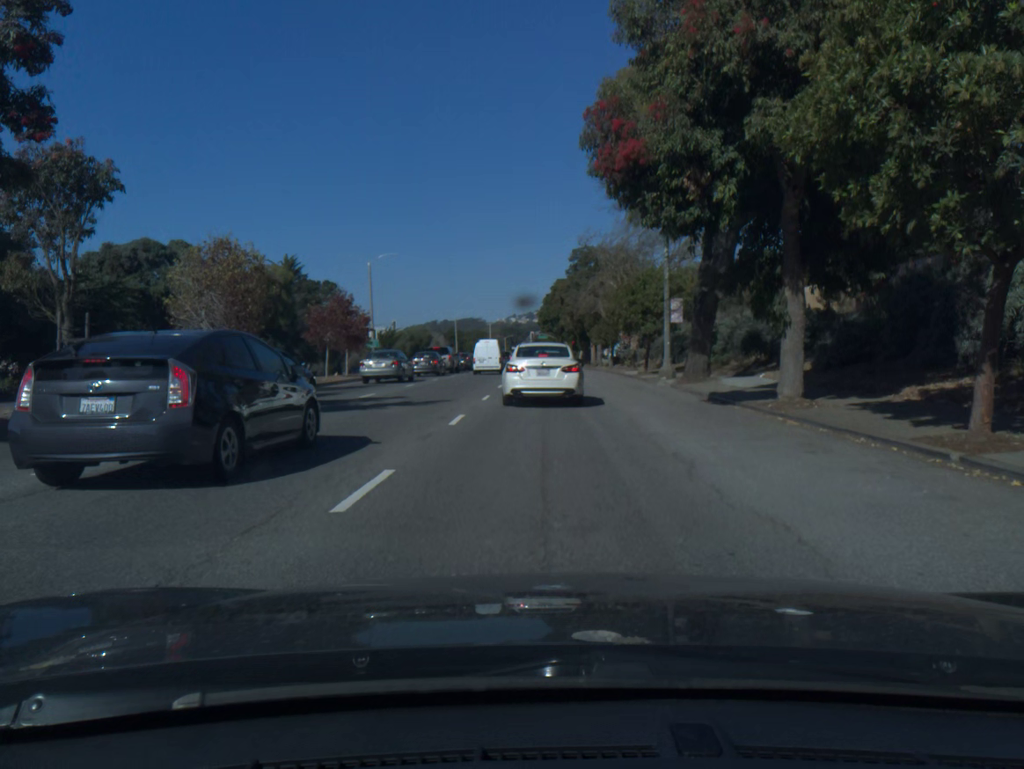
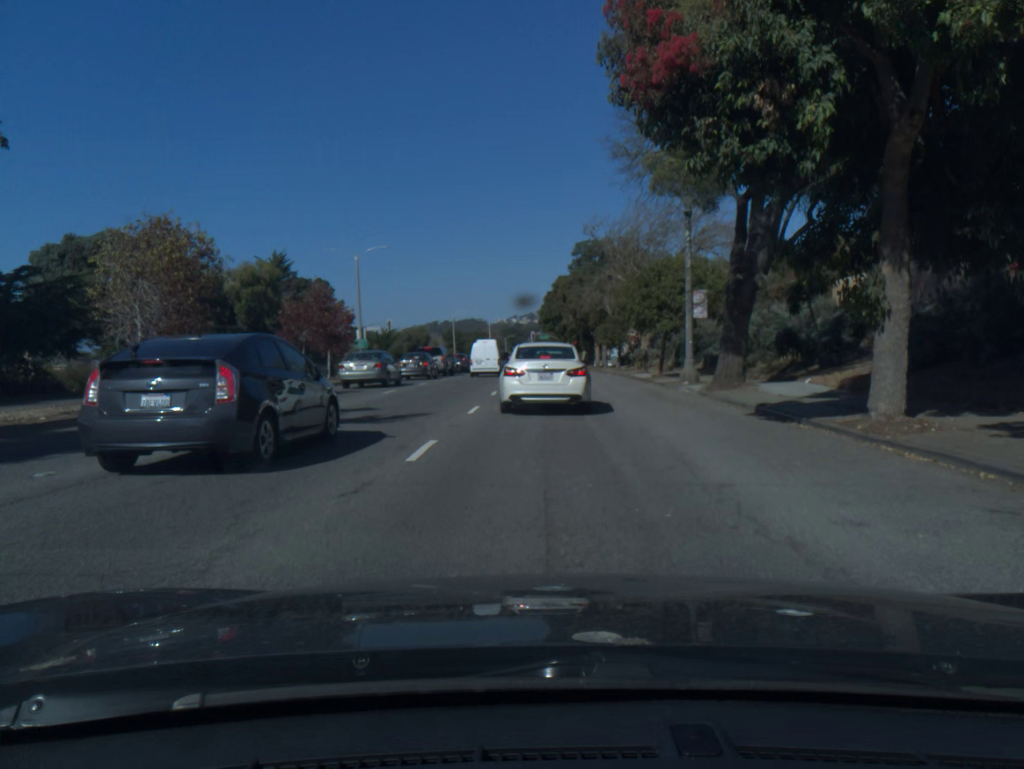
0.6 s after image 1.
(0.0, +4.4) m; 0°
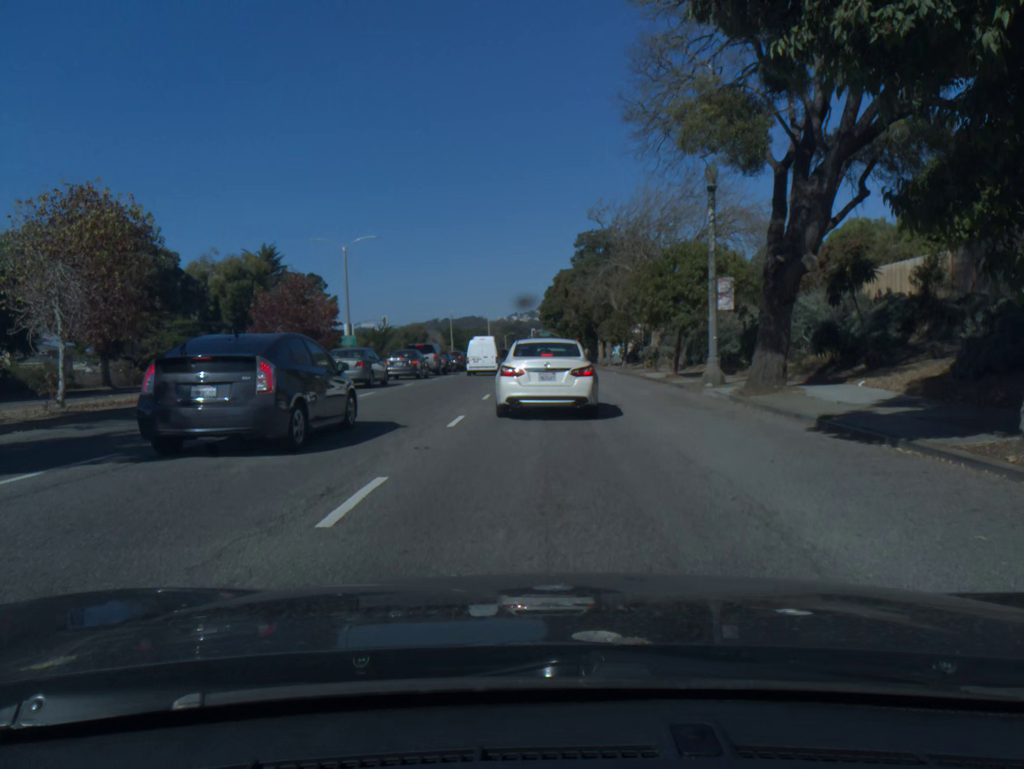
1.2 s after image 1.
(0.0, +3.7) m; 0°
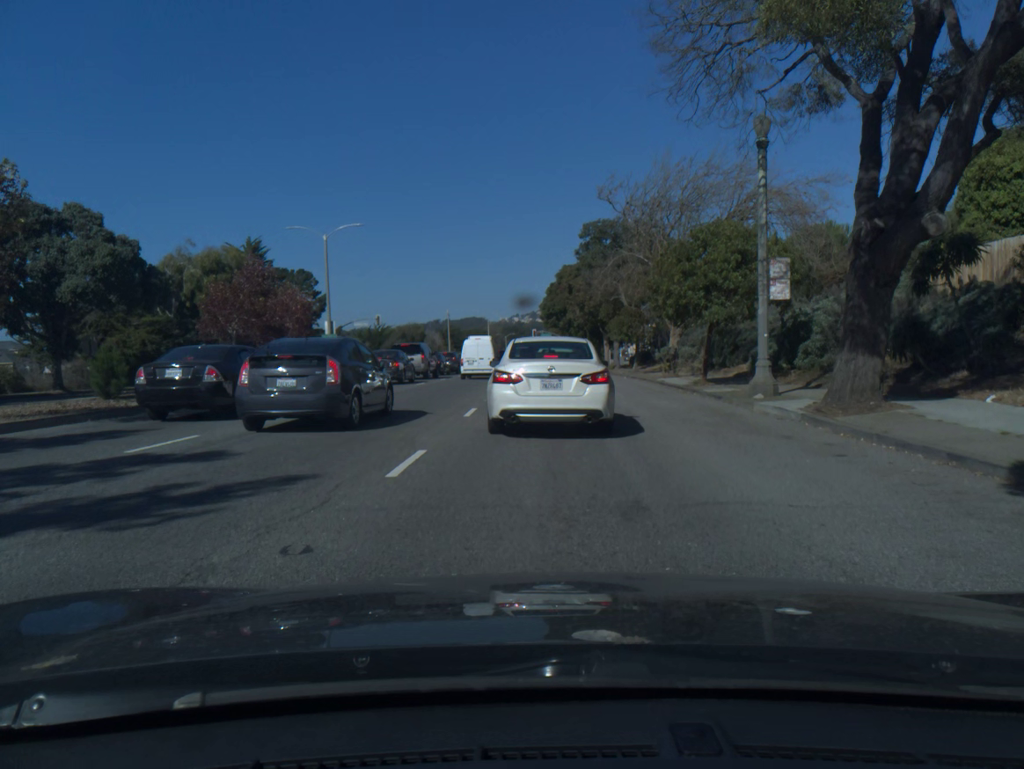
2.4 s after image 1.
(0.0, +5.2) m; 0°
